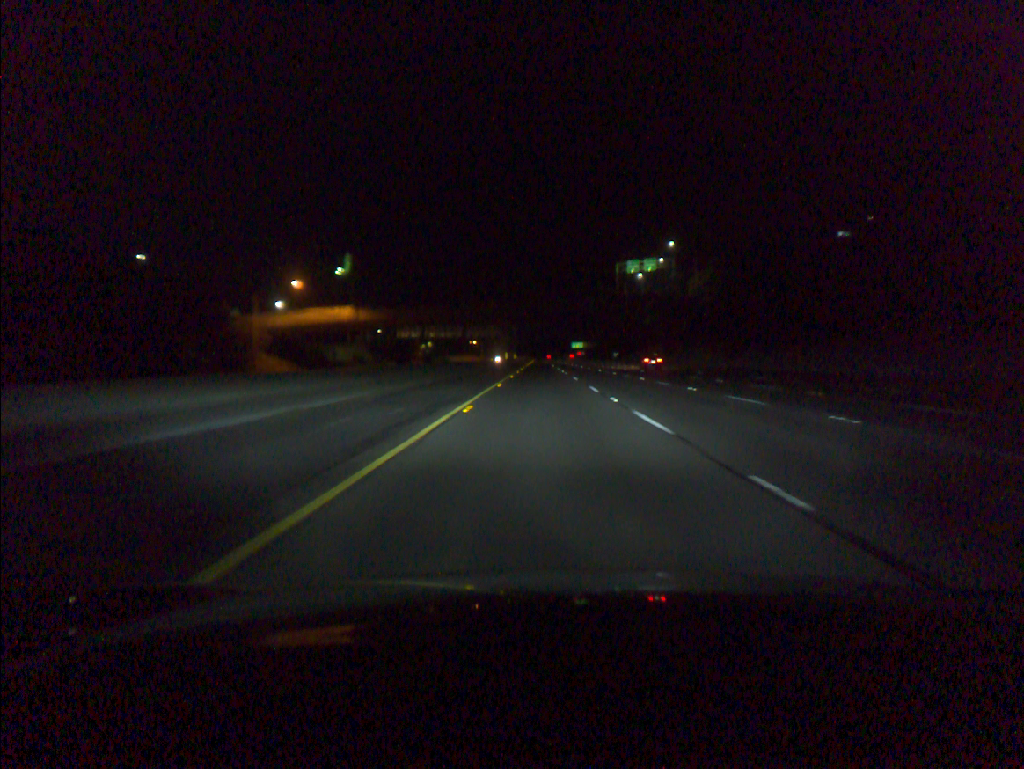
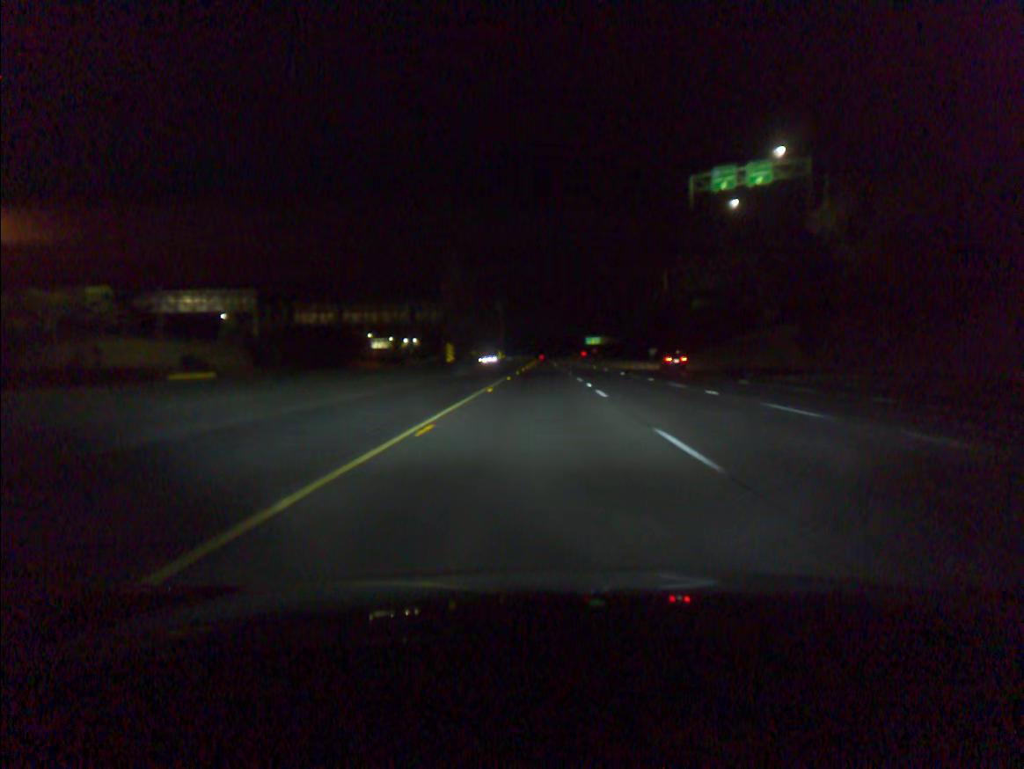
(+0.5, +77.9) m; 0°
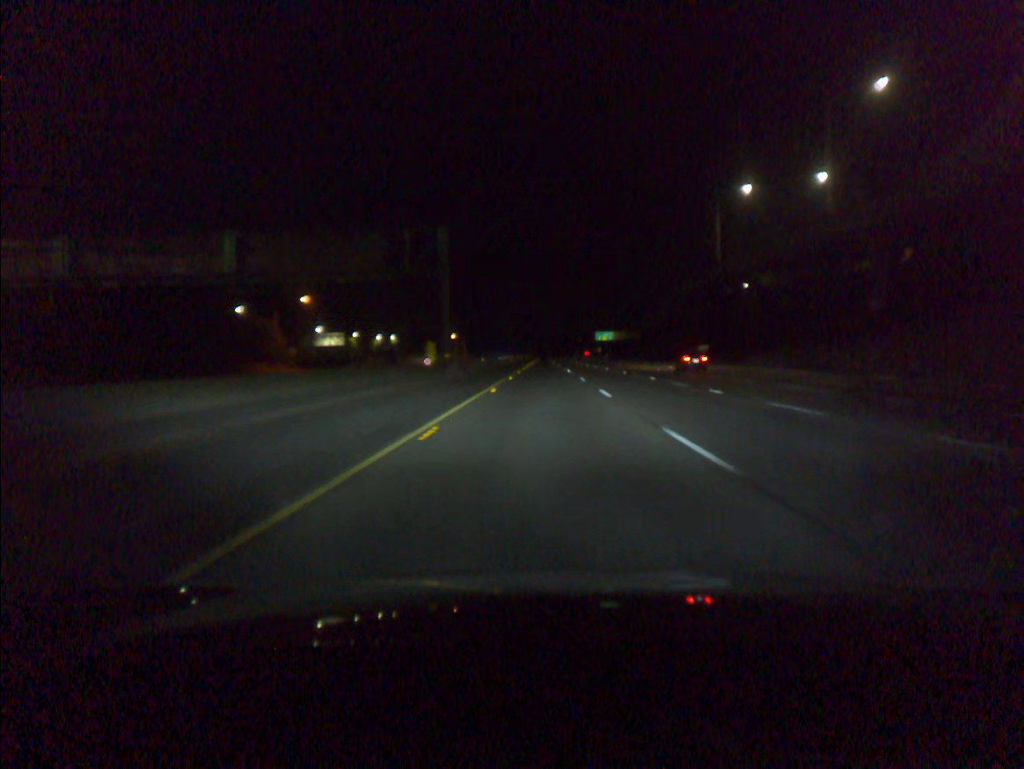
(0.0, +58.7) m; 0°
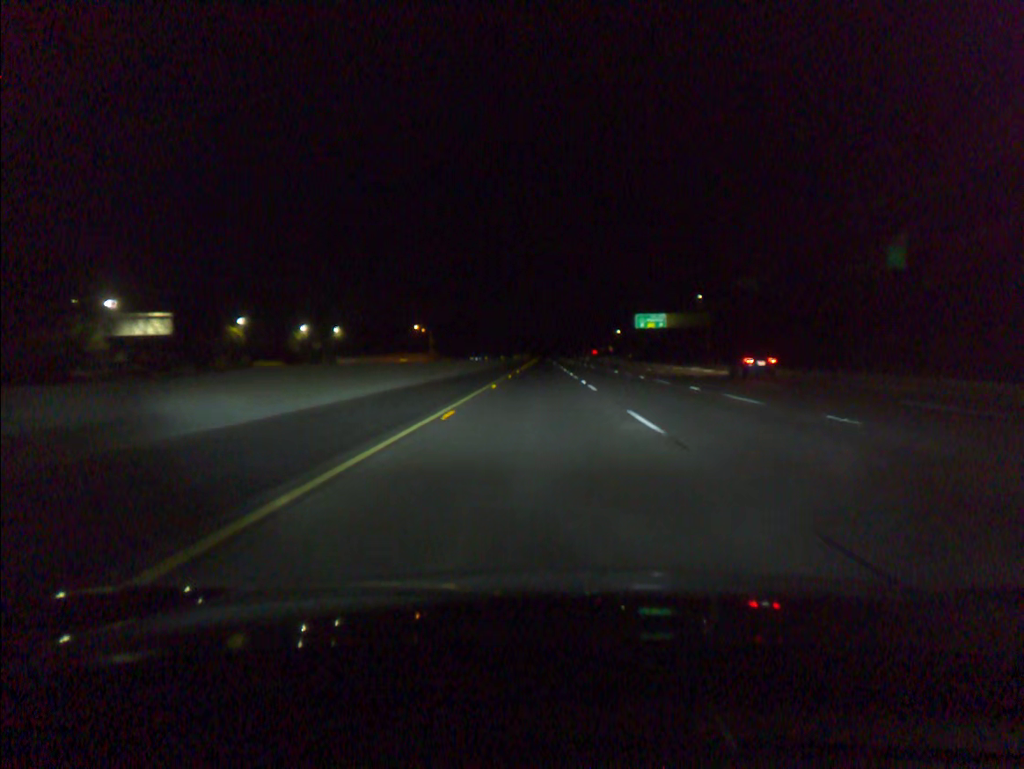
(+0.1, +98.2) m; 0°
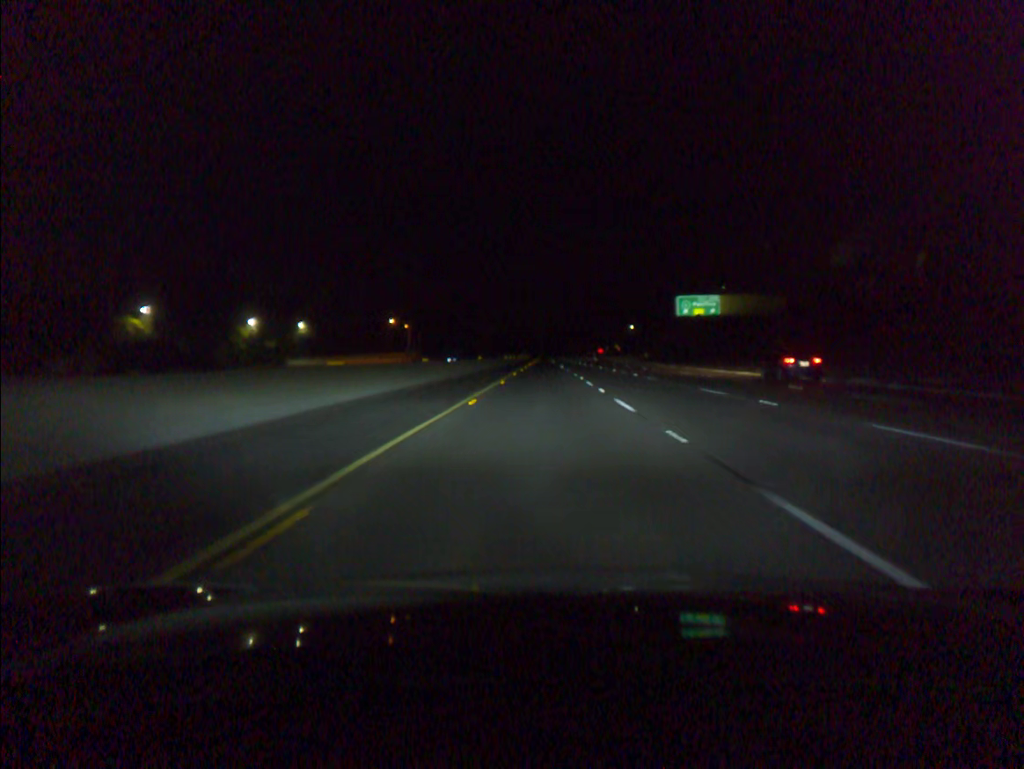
(0.0, +39.2) m; 0°
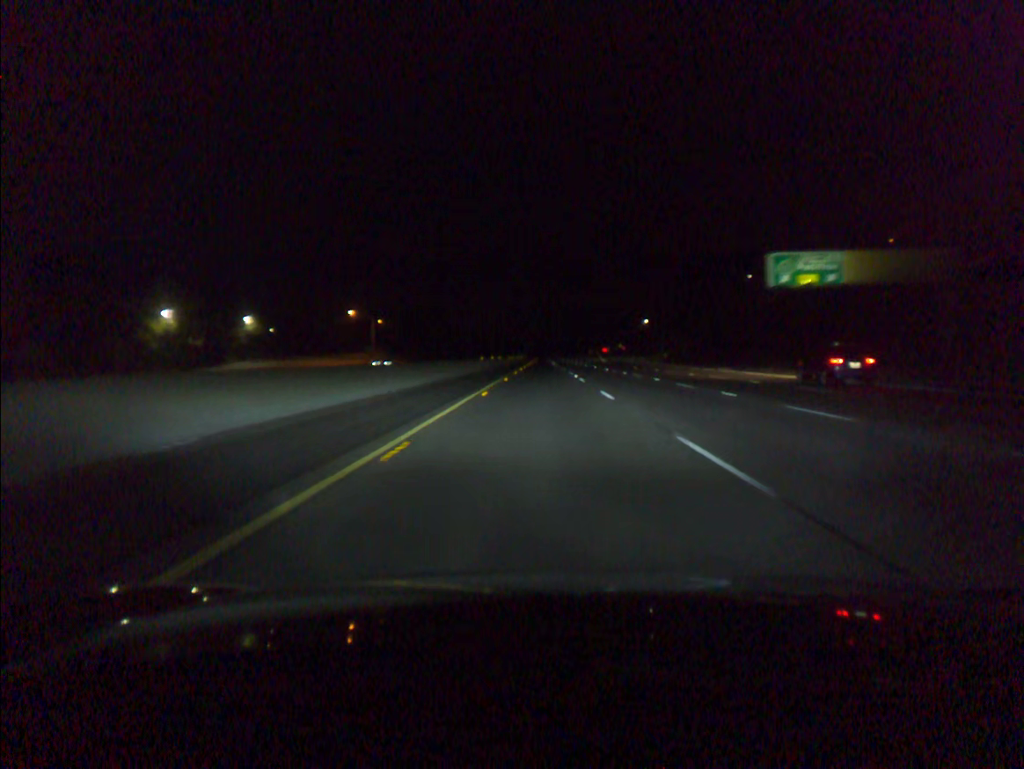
(+0.1, +39.1) m; 0°
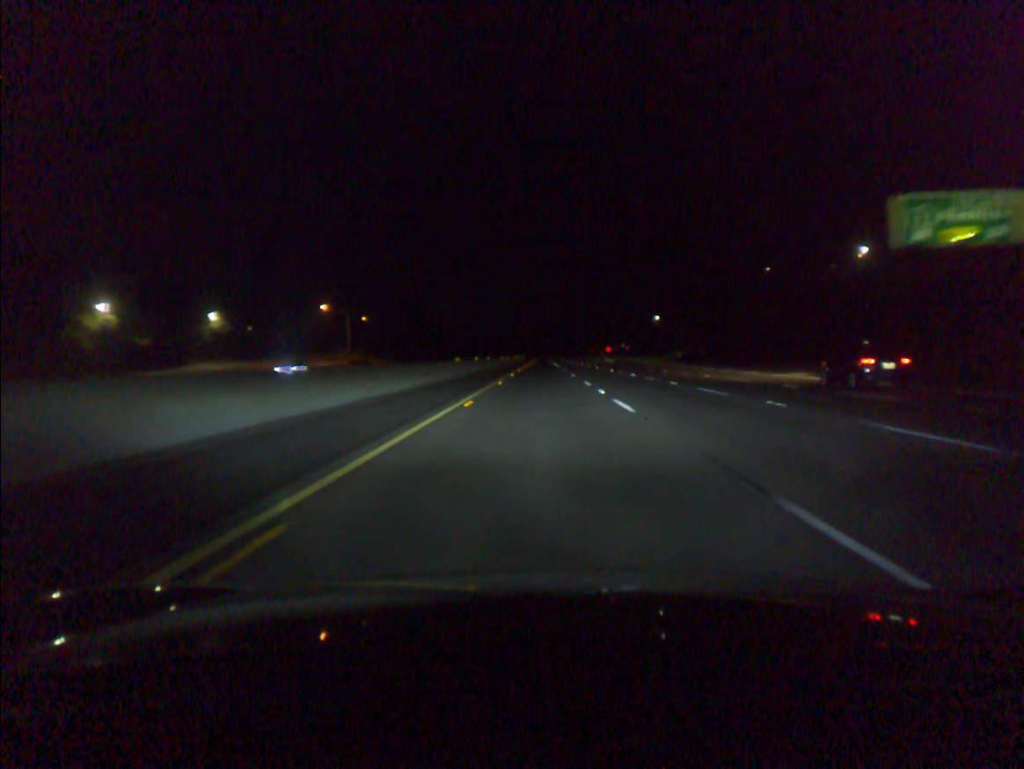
(0.0, +19.6) m; 0°
